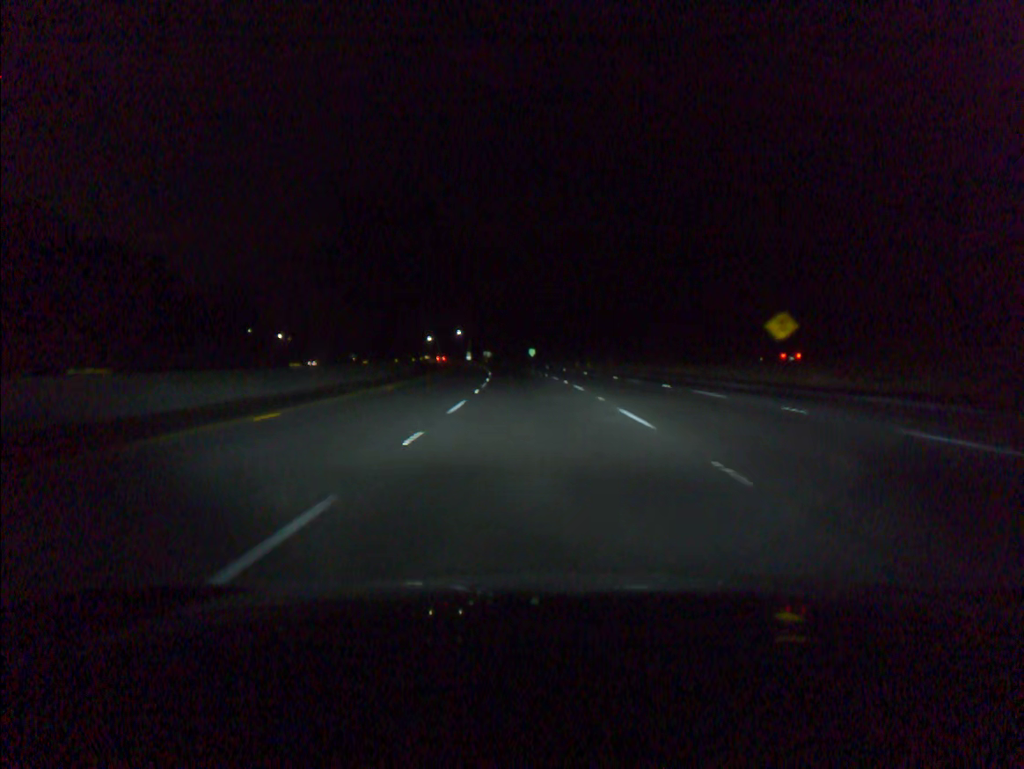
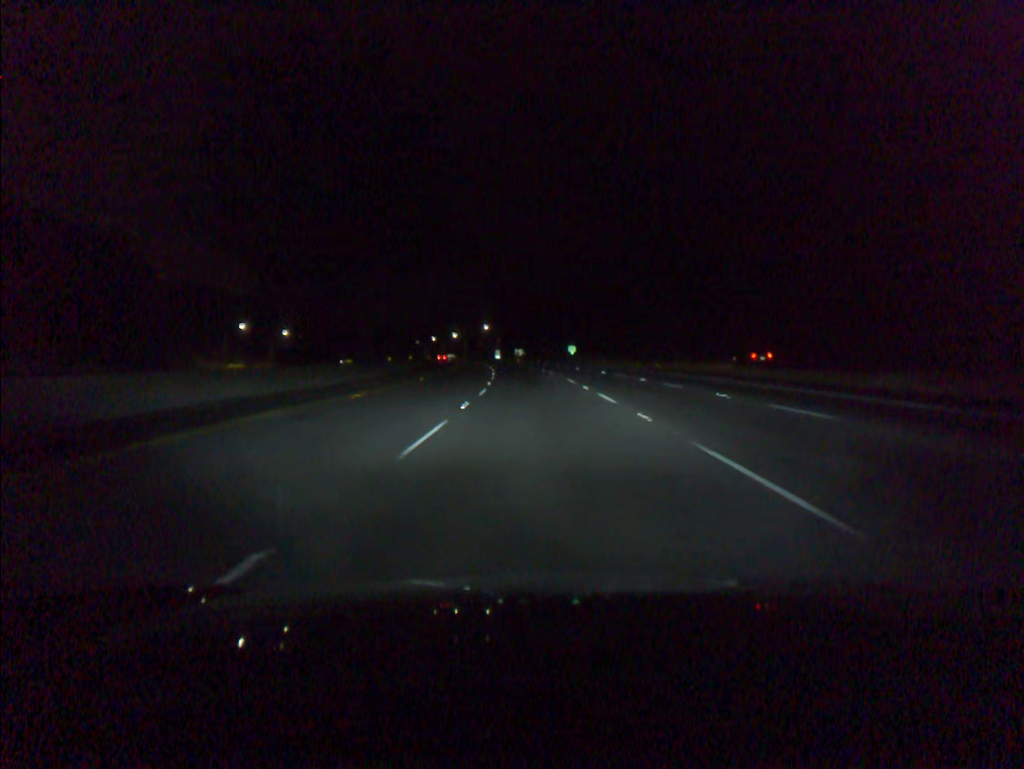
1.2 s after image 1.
(-0.9, +36.6) m; -3°
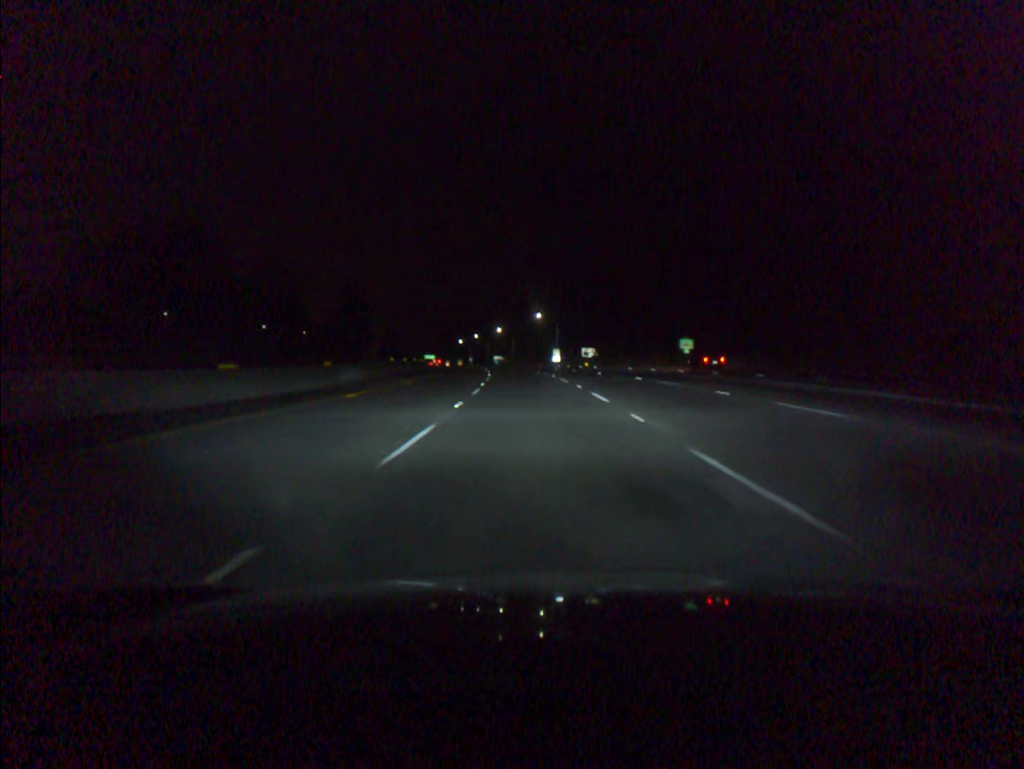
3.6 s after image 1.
(-2.8, +73.2) m; -5°
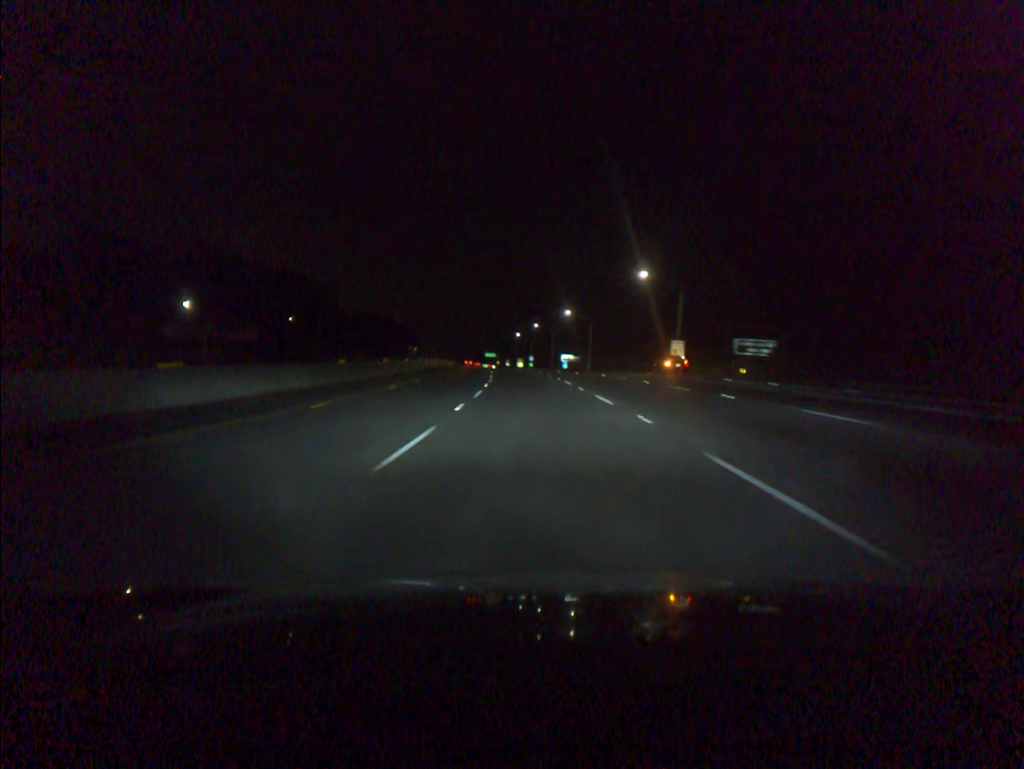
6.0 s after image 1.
(-3.4, +73.3) m; -5°
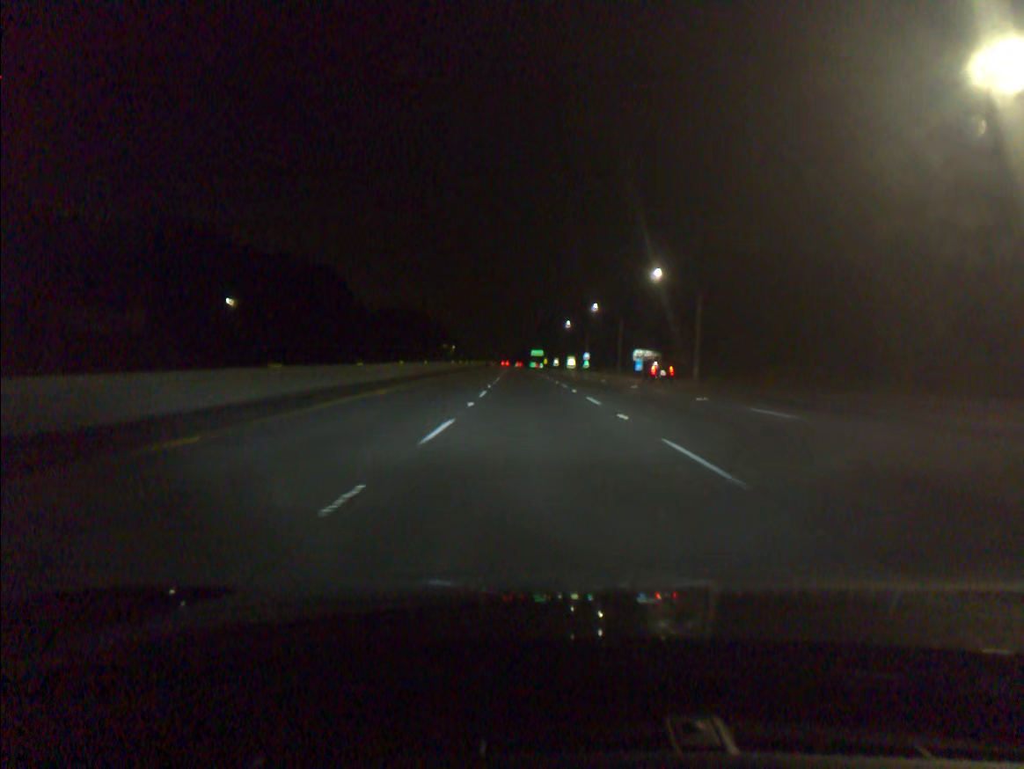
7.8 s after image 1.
(-1.8, +55.1) m; -4°
